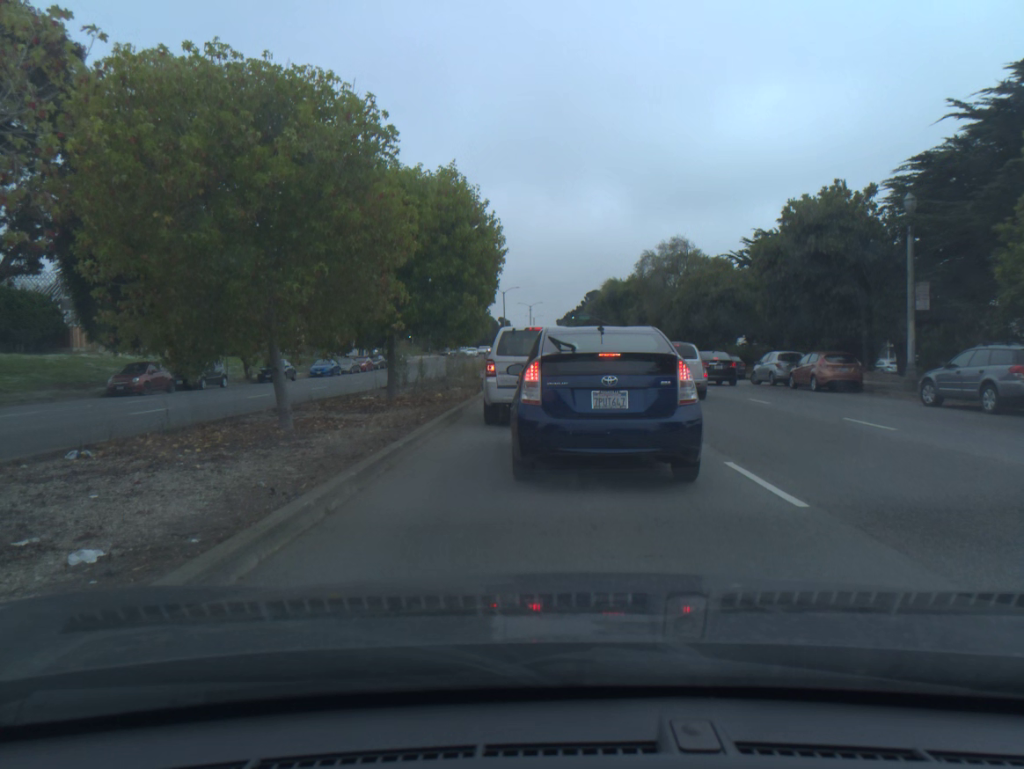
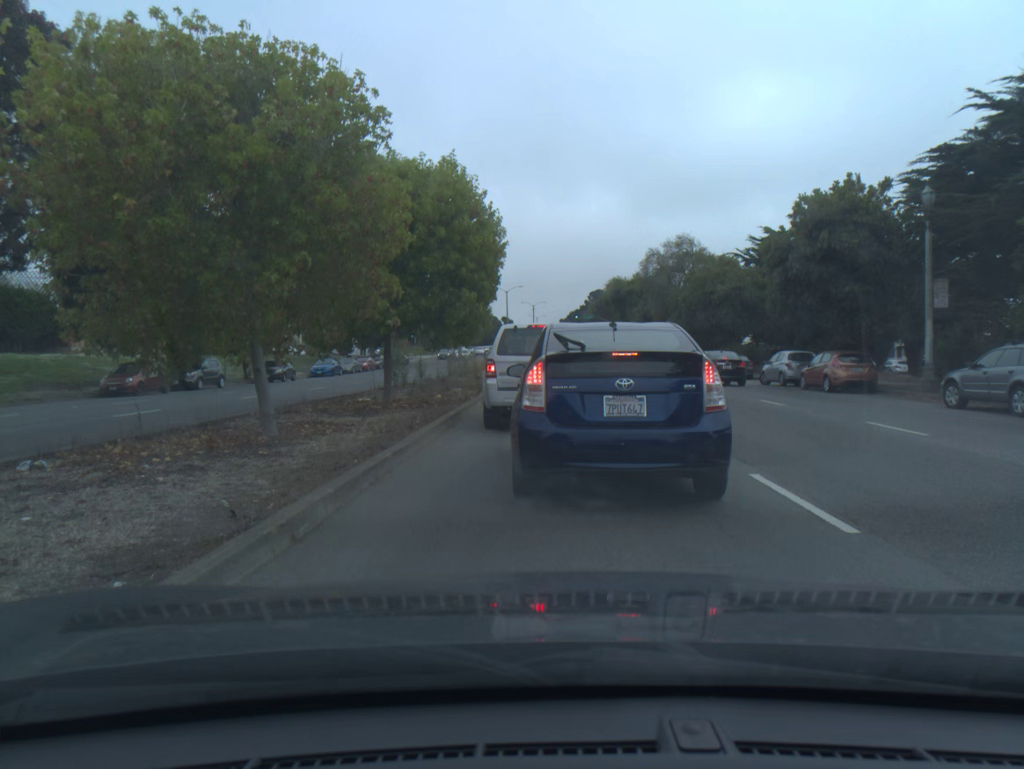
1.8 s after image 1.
(0.0, +1.0) m; 0°
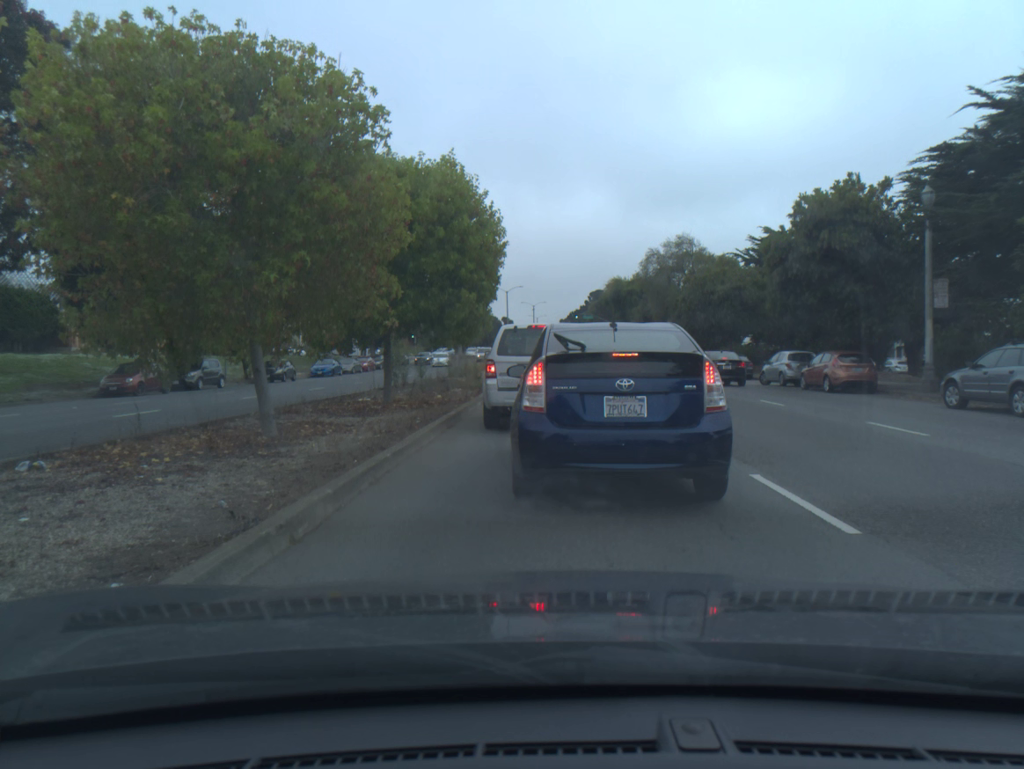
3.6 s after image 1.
(0.0, +0.1) m; 0°
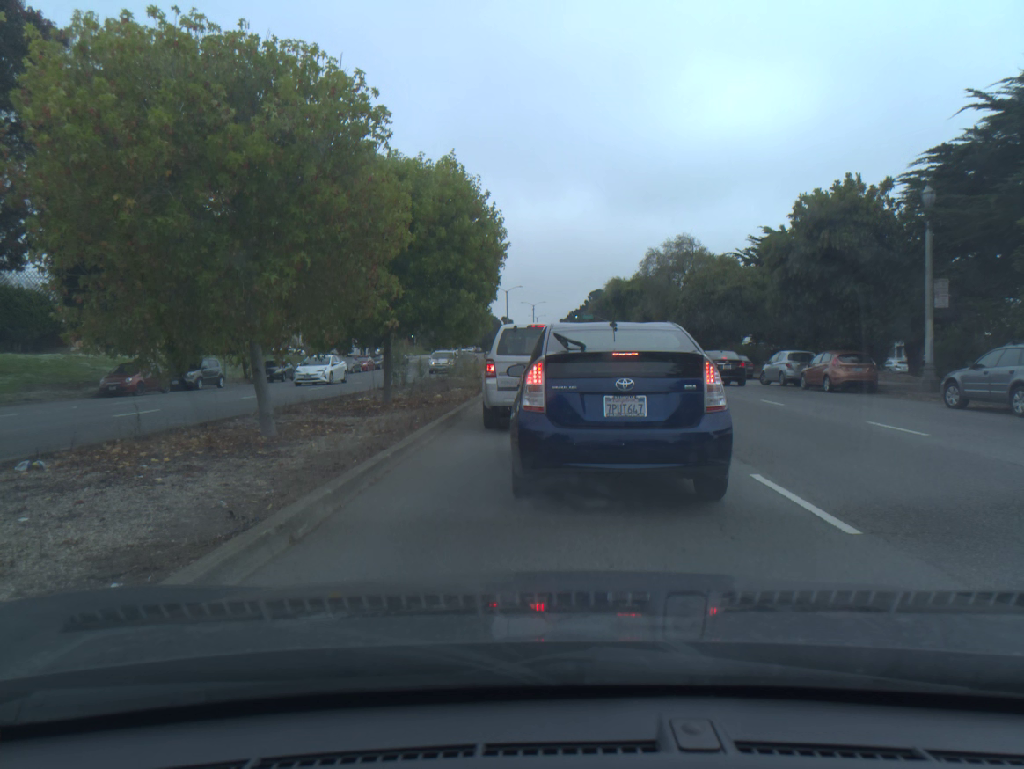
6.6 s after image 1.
(0.0, +0.1) m; 0°
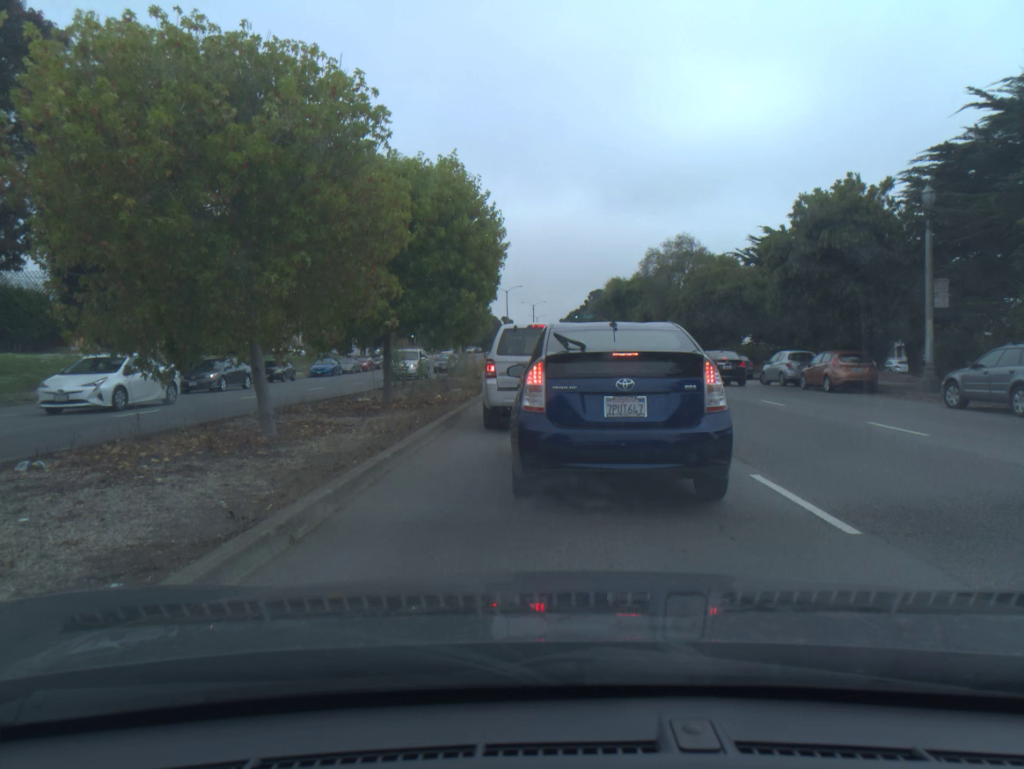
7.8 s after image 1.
(0.0, 0.0) m; 0°
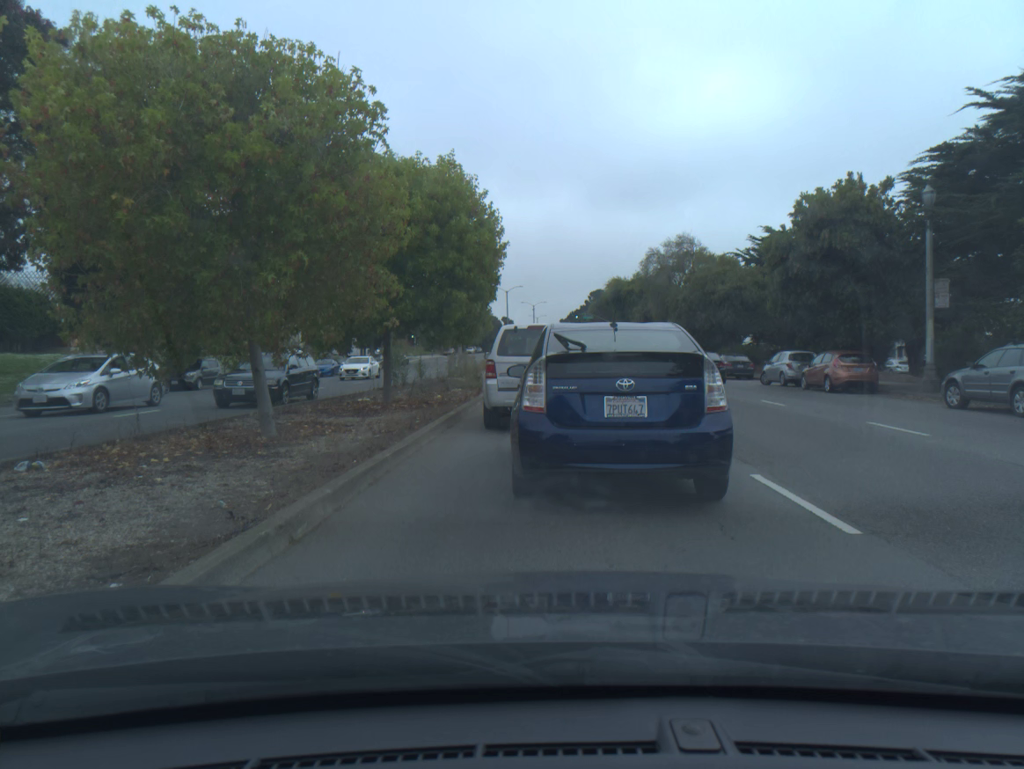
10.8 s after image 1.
(0.0, -0.1) m; 0°
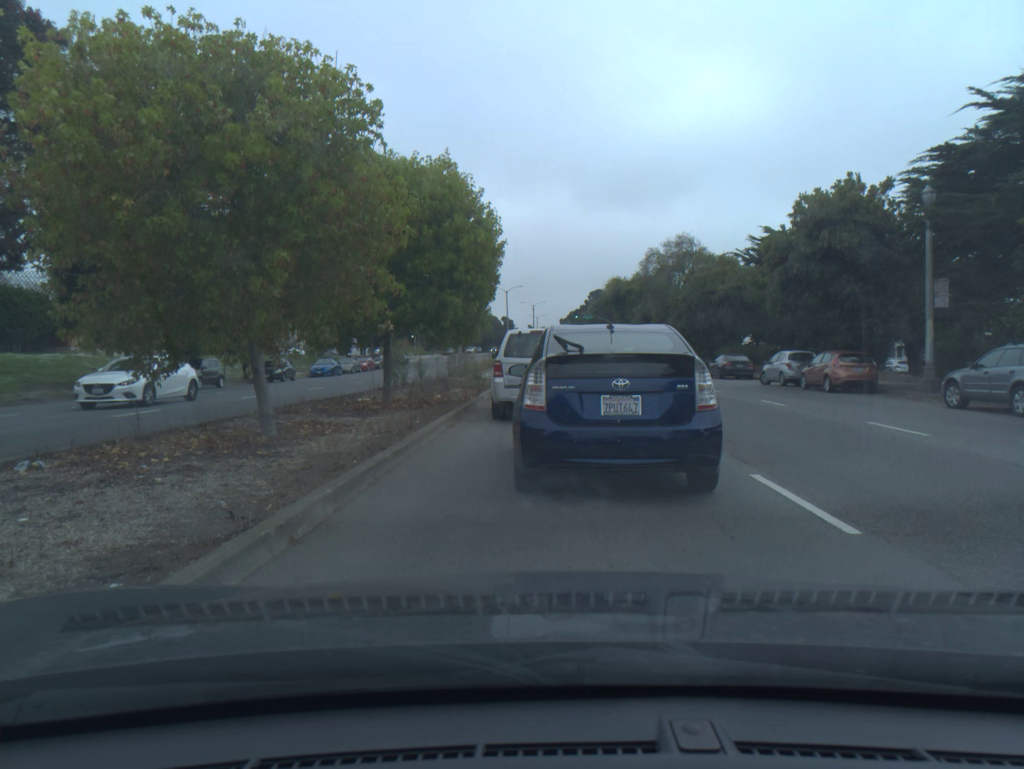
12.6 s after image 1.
(0.0, -0.1) m; 0°
